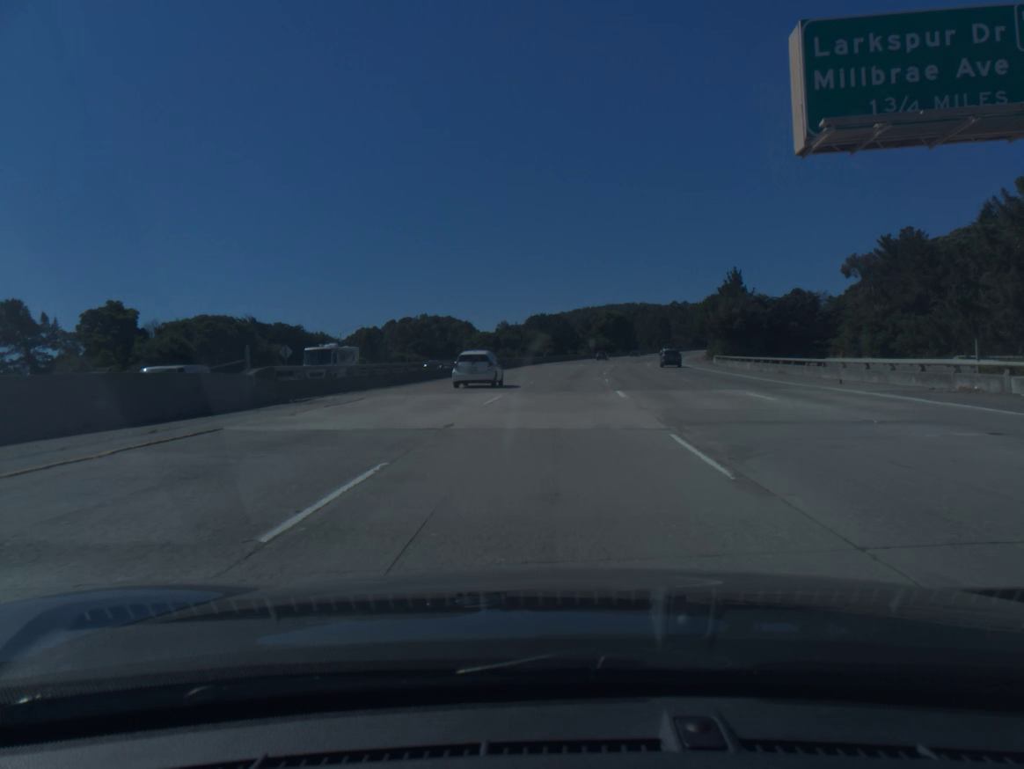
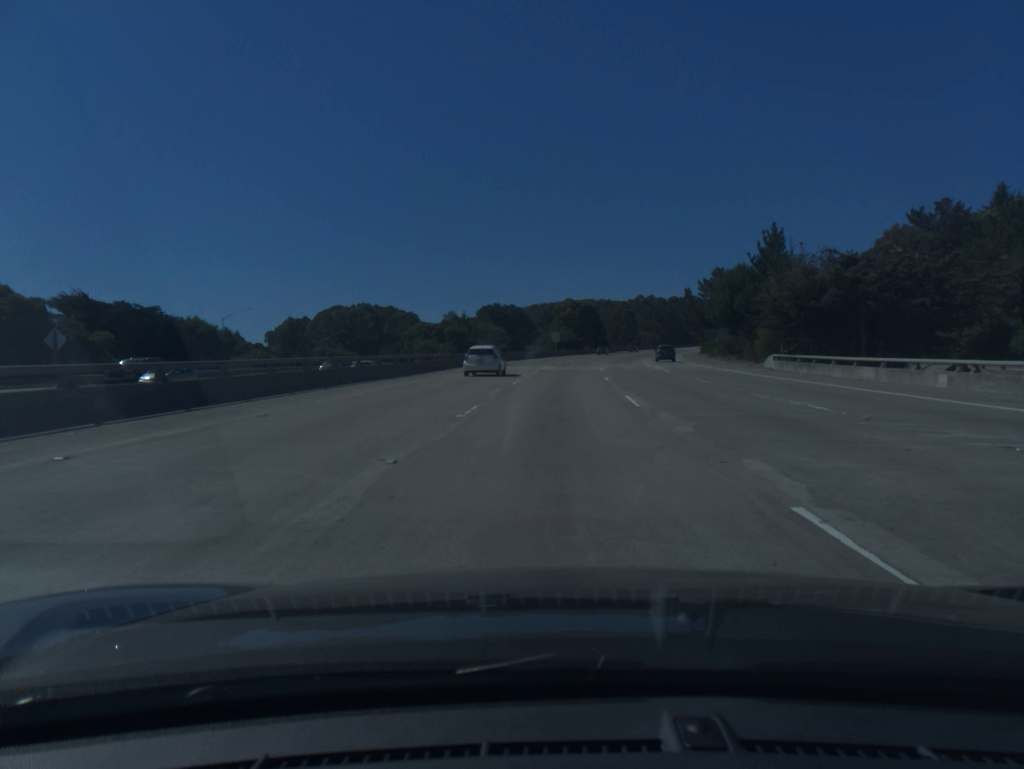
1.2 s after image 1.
(+0.9, +34.1) m; +3°
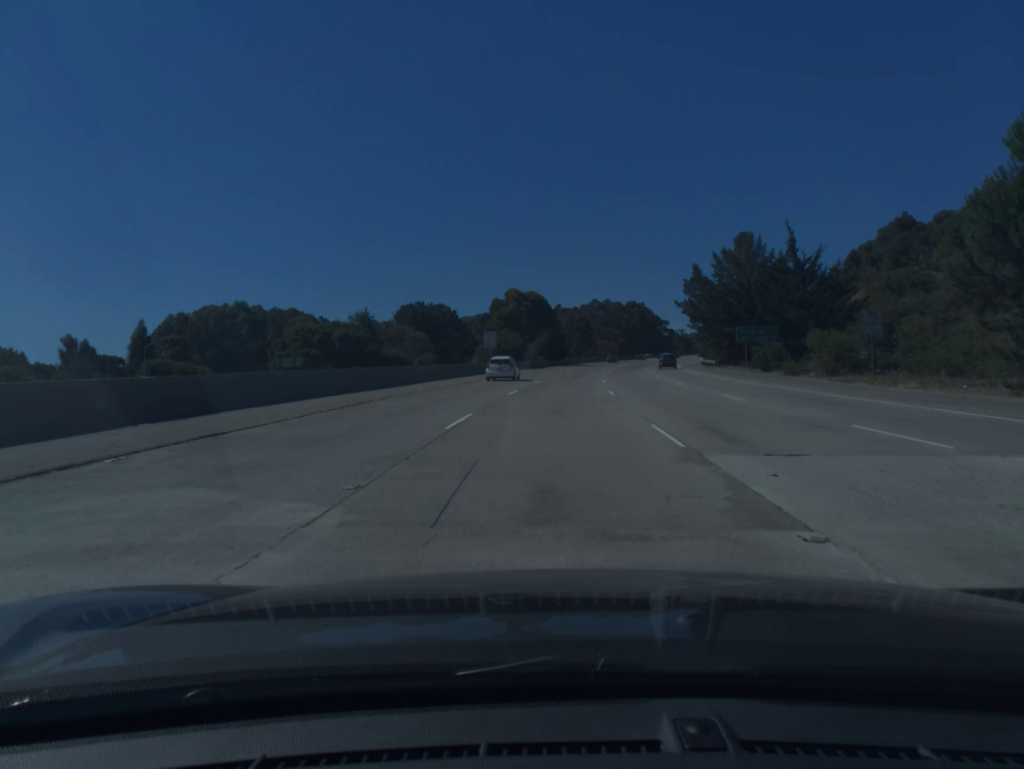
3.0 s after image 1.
(+1.8, +51.3) m; +4°
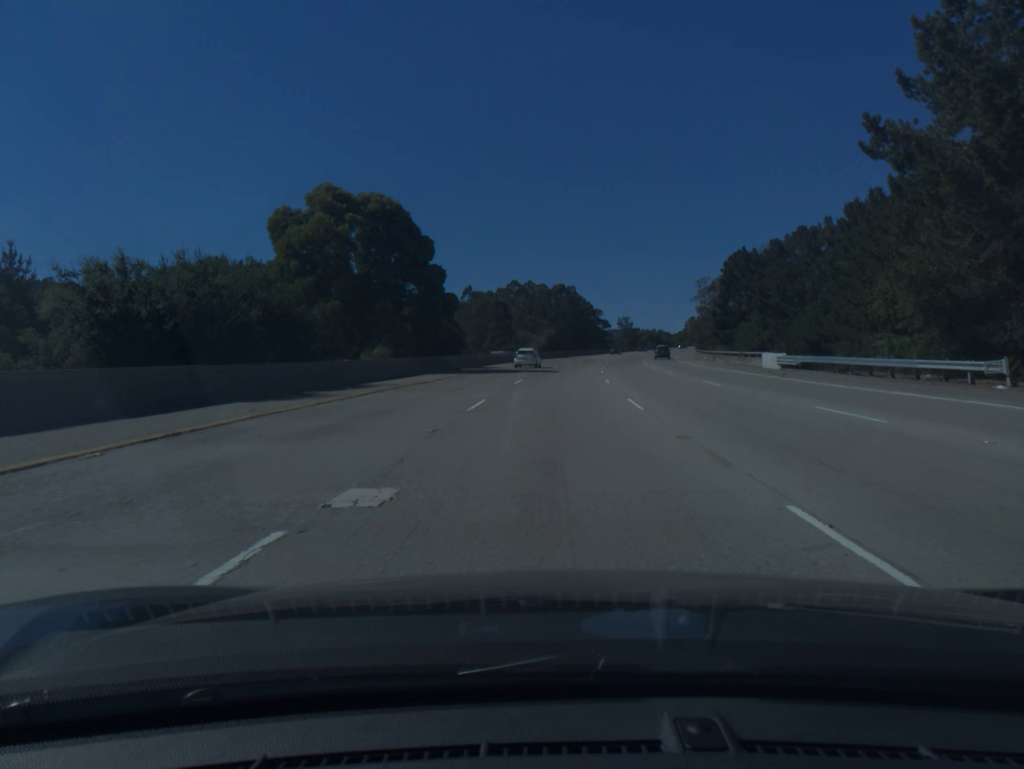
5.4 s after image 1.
(+3.4, +68.6) m; +6°
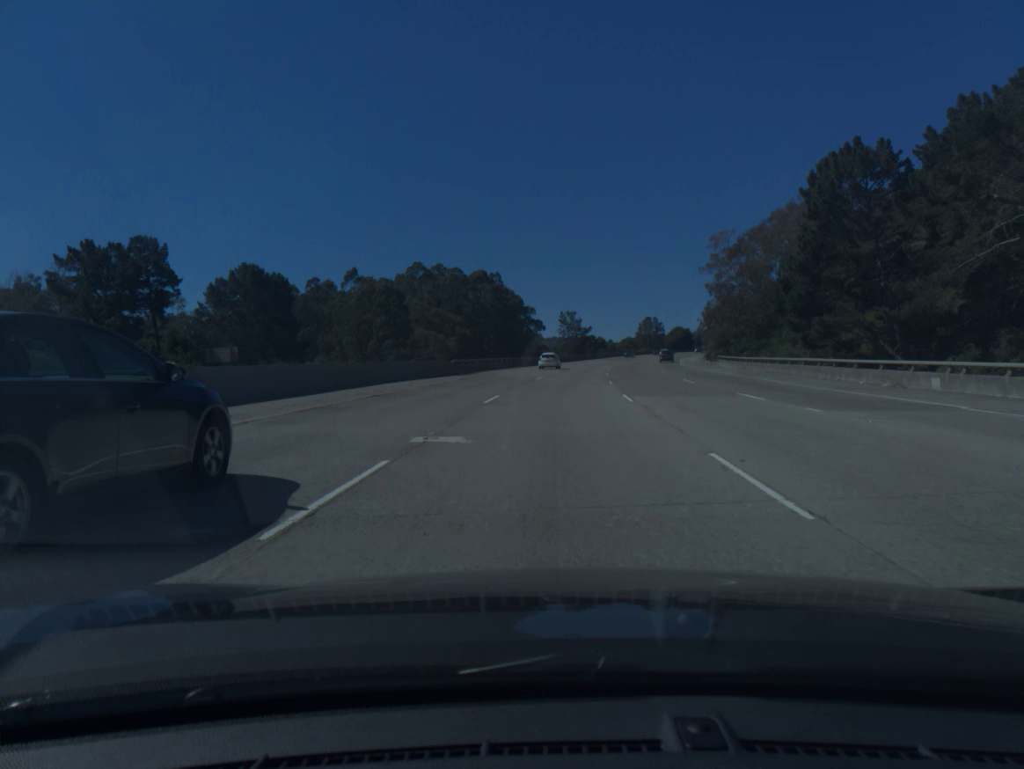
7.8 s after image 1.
(+3.2, +69.0) m; +5°
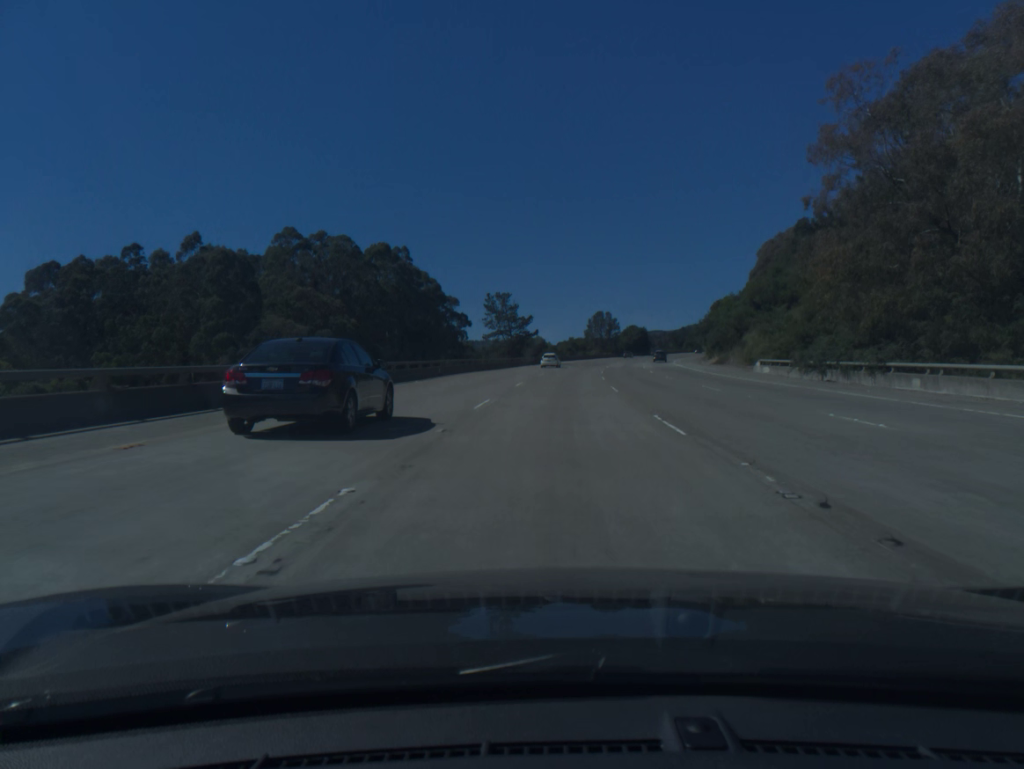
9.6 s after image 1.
(+2.0, +51.8) m; +5°
